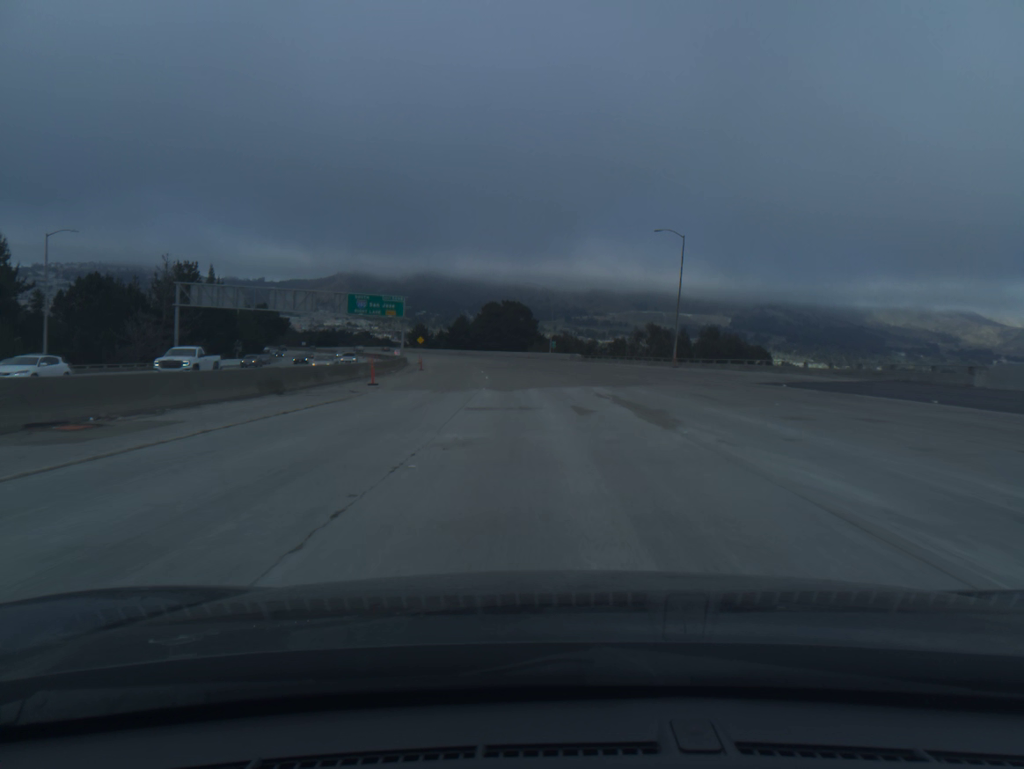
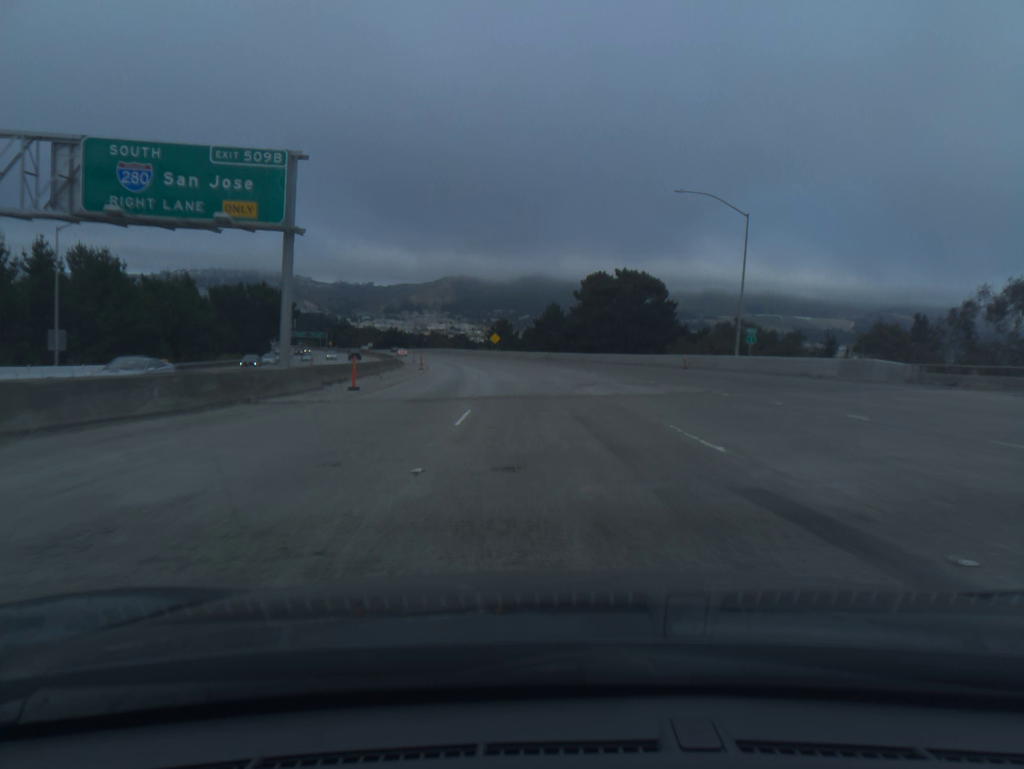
(-4.6, +70.8) m; -8°
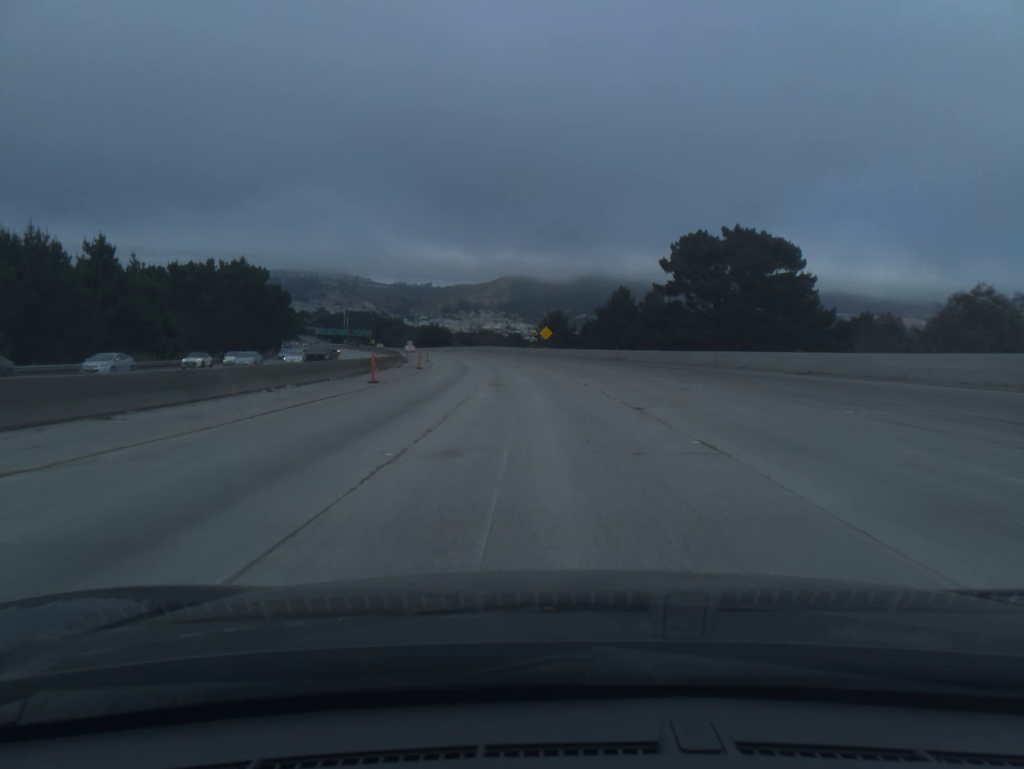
(-1.2, +35.5) m; -4°
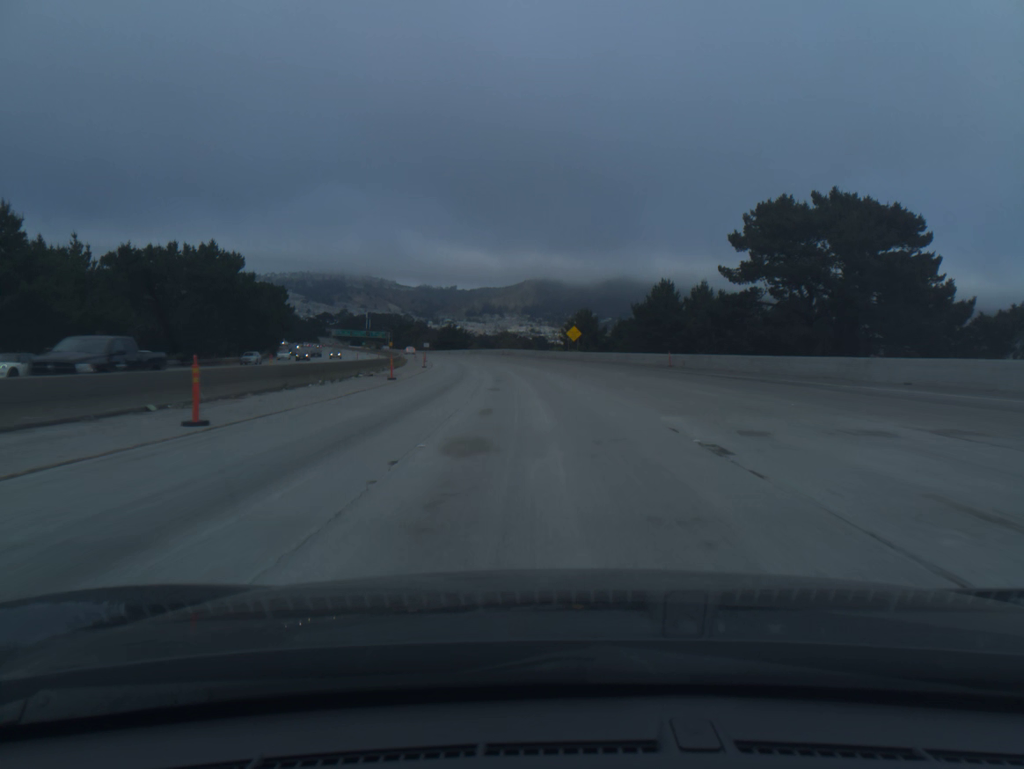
(-0.3, +17.8) m; -2°
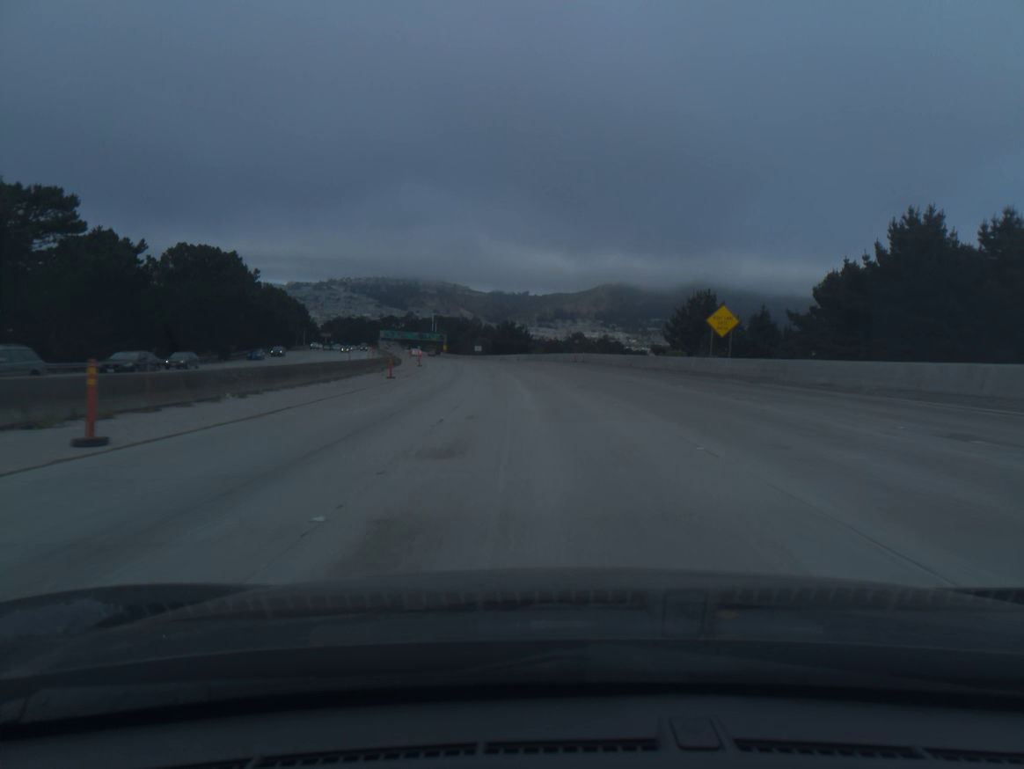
(-2.6, +53.3) m; -5°
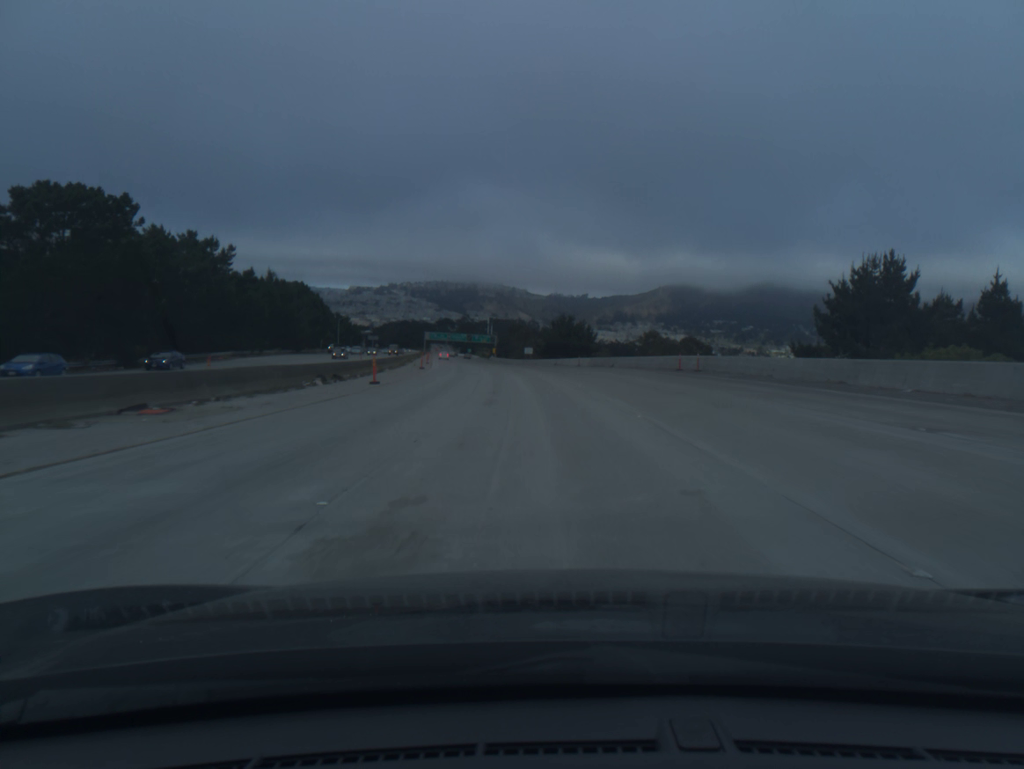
(-1.2, +36.0) m; -4°
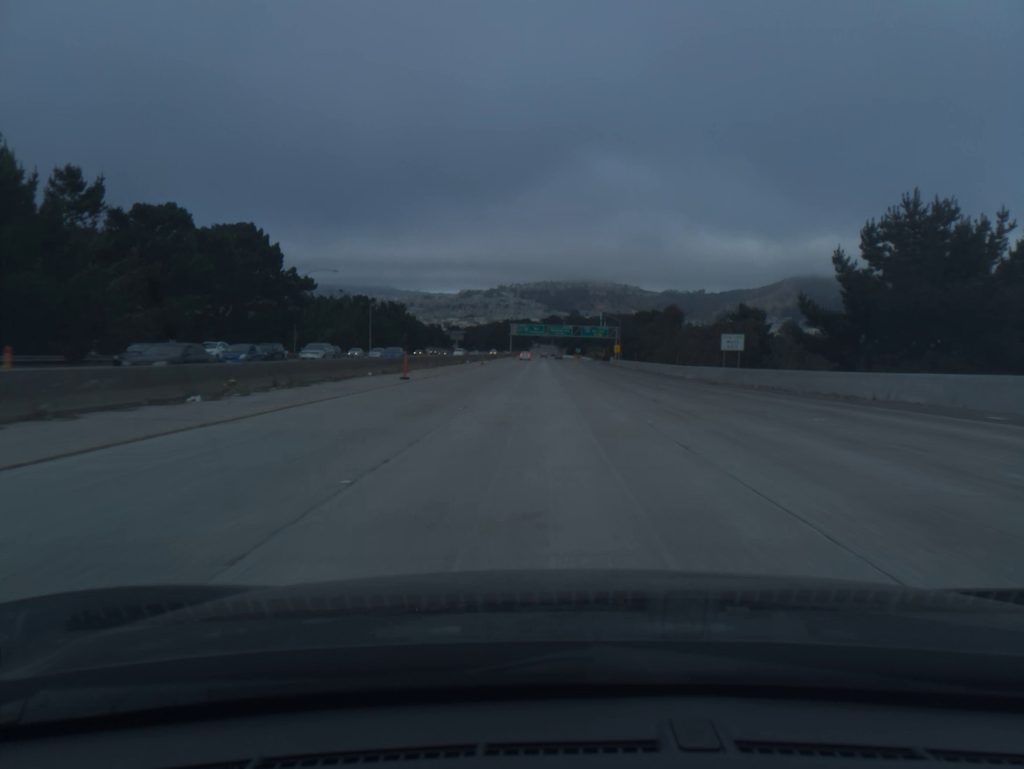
(-8.1, +97.5) m; -8°
